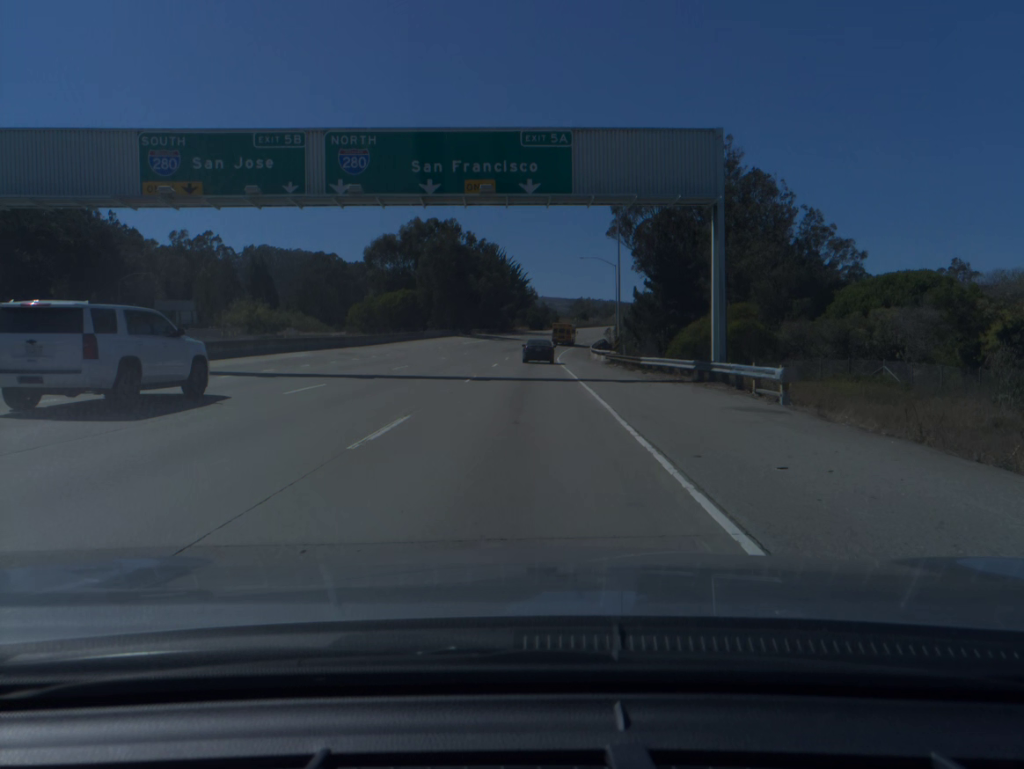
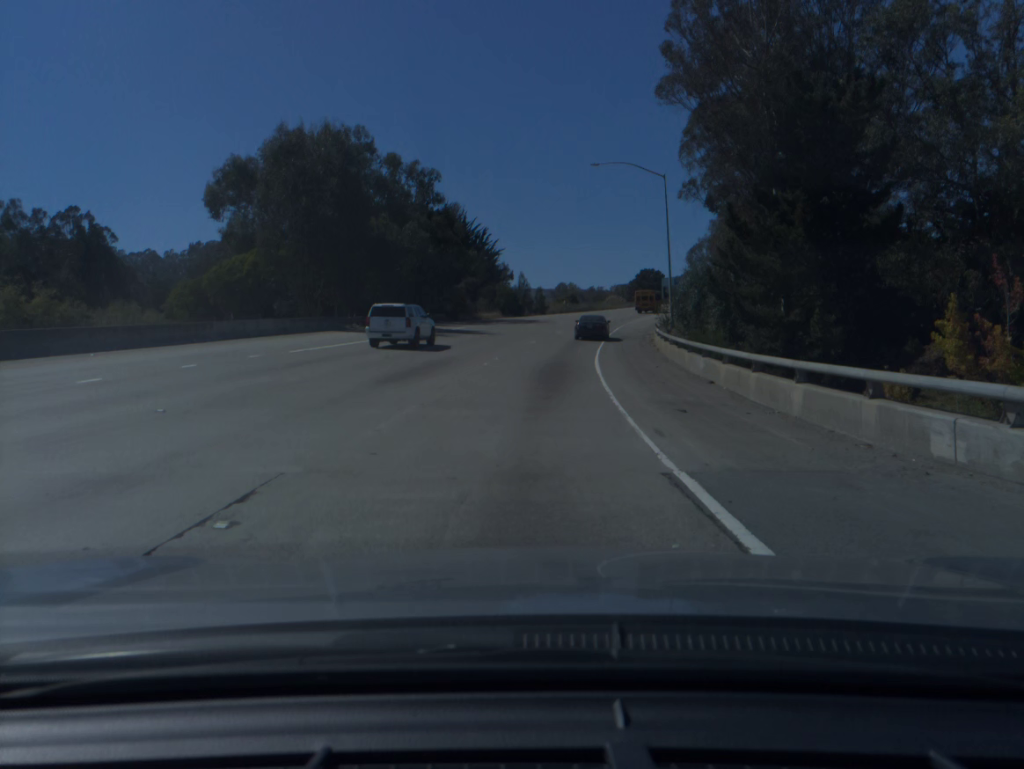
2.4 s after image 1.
(+0.5, +57.0) m; +2°
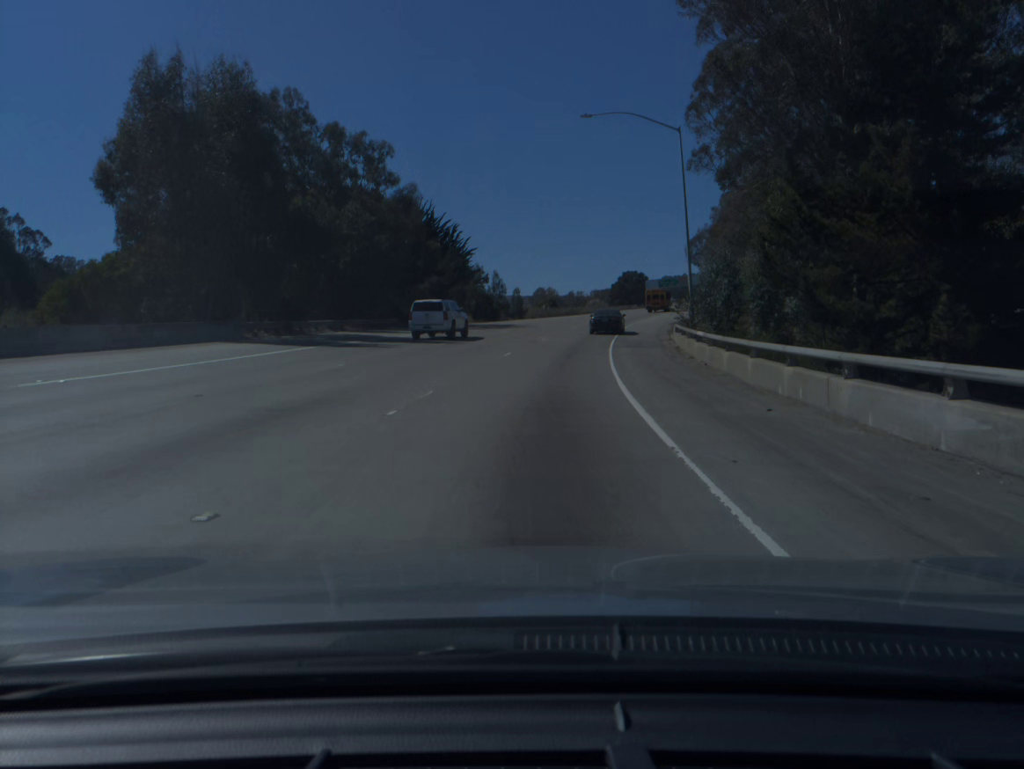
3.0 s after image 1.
(+0.2, +14.2) m; +2°
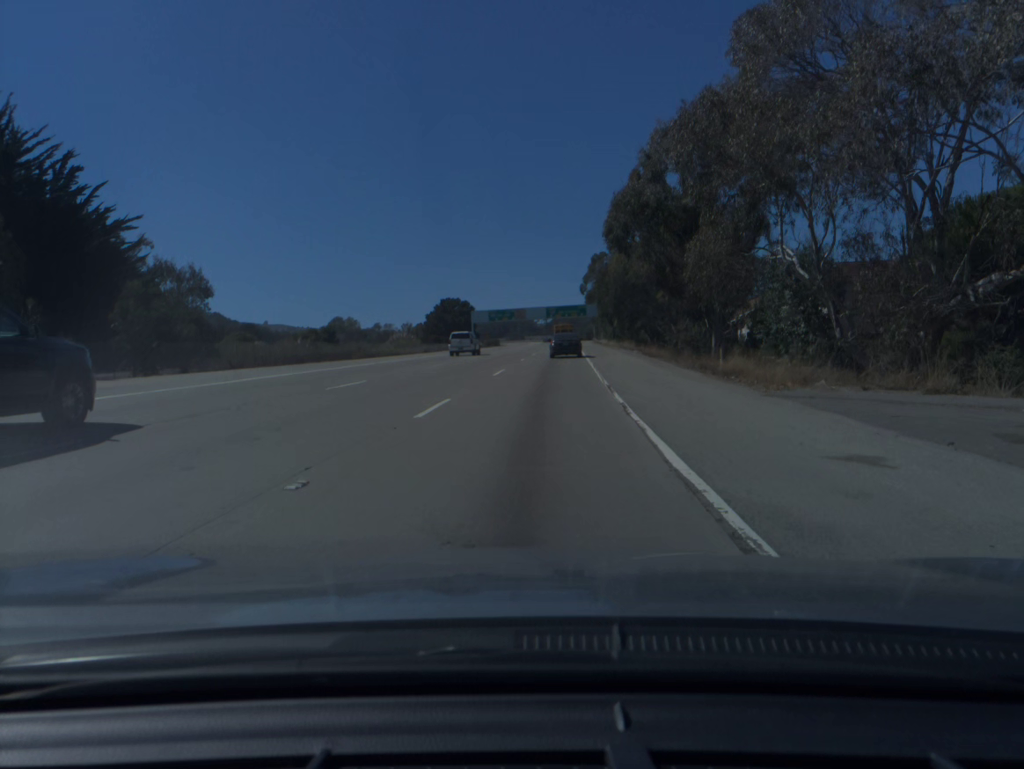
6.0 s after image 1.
(+8.0, +68.8) m; +13°
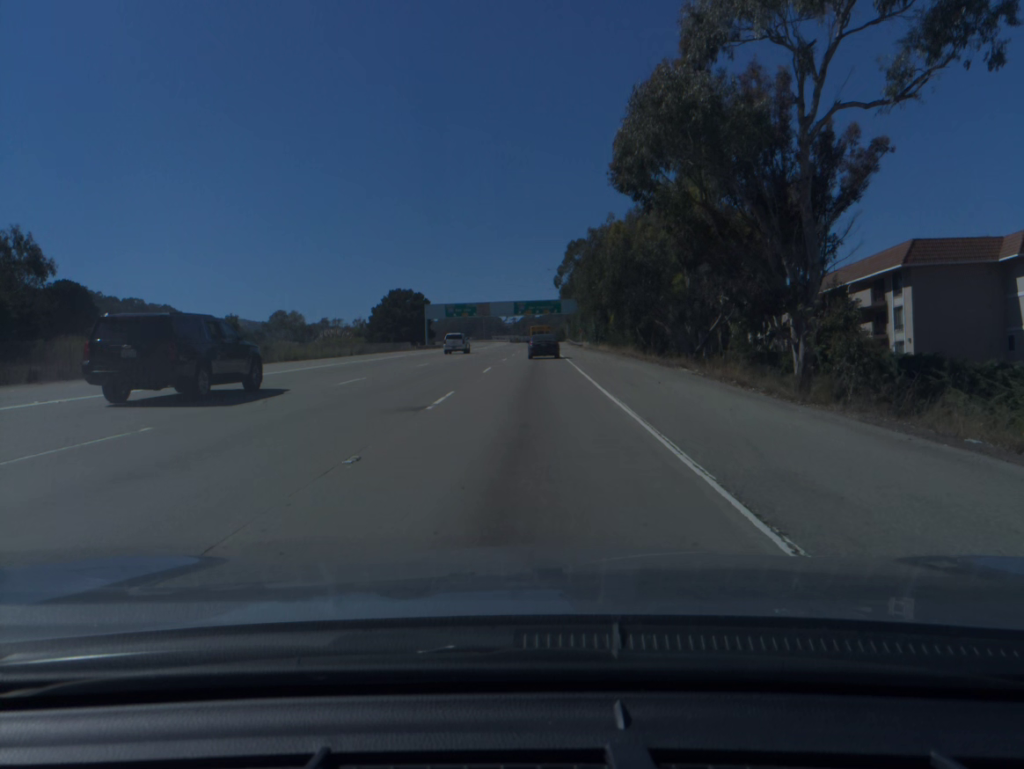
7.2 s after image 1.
(+0.7, +27.0) m; +2°
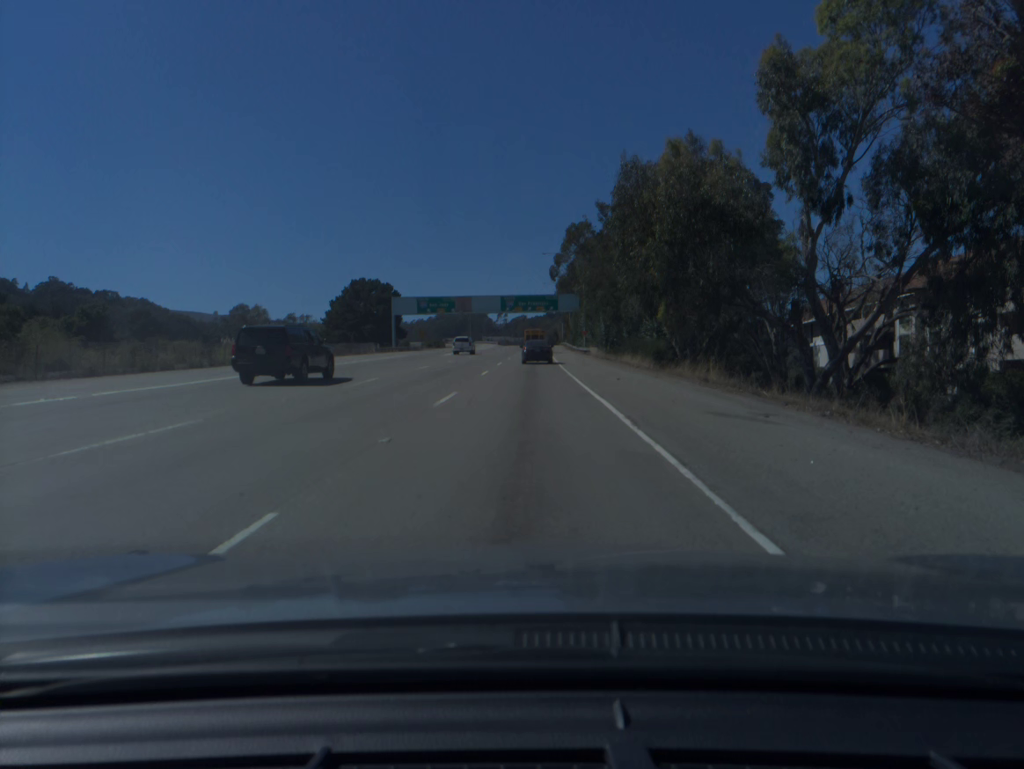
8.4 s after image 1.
(+0.2, +27.2) m; +1°
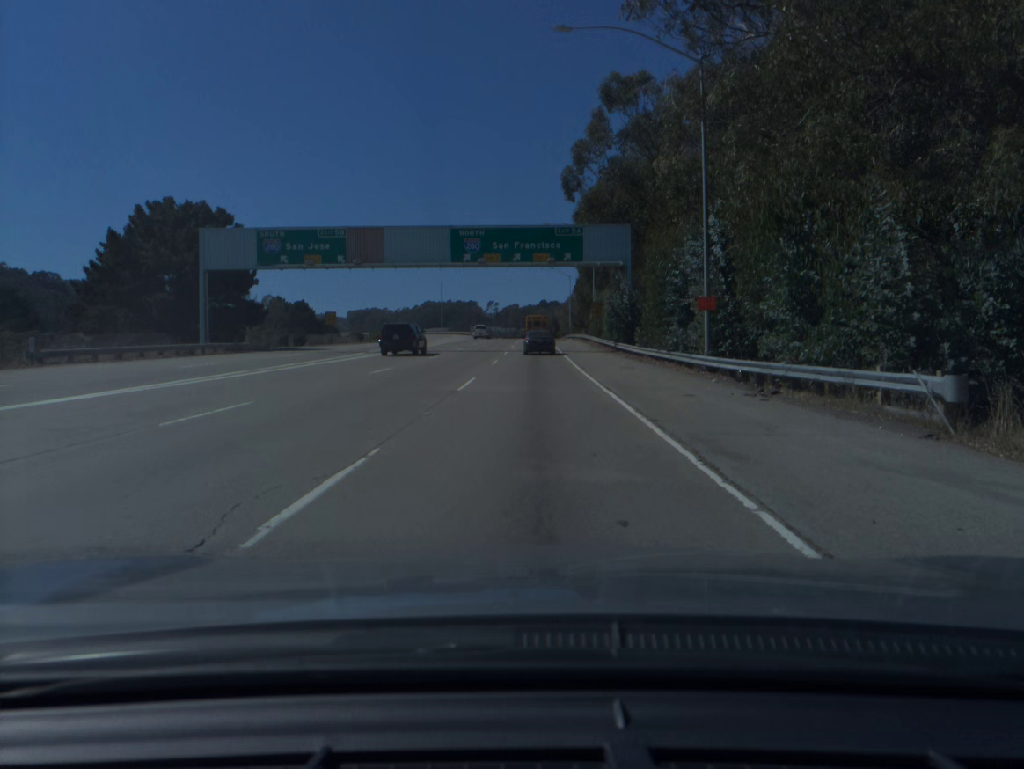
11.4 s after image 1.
(+0.2, +69.7) m; +1°
